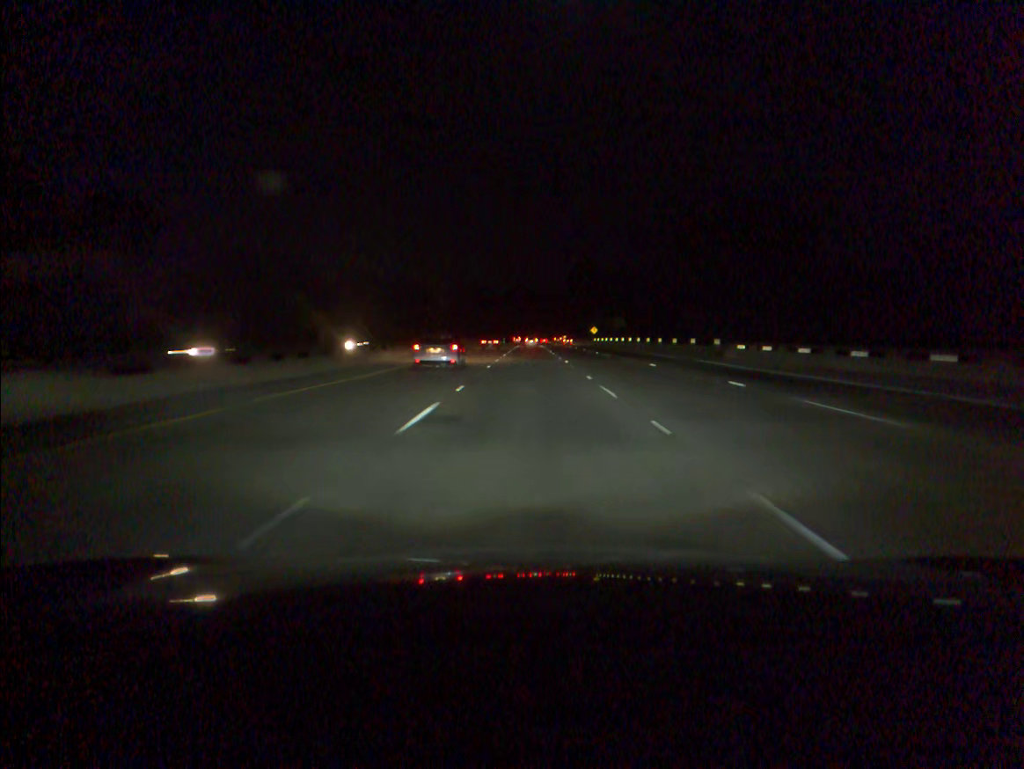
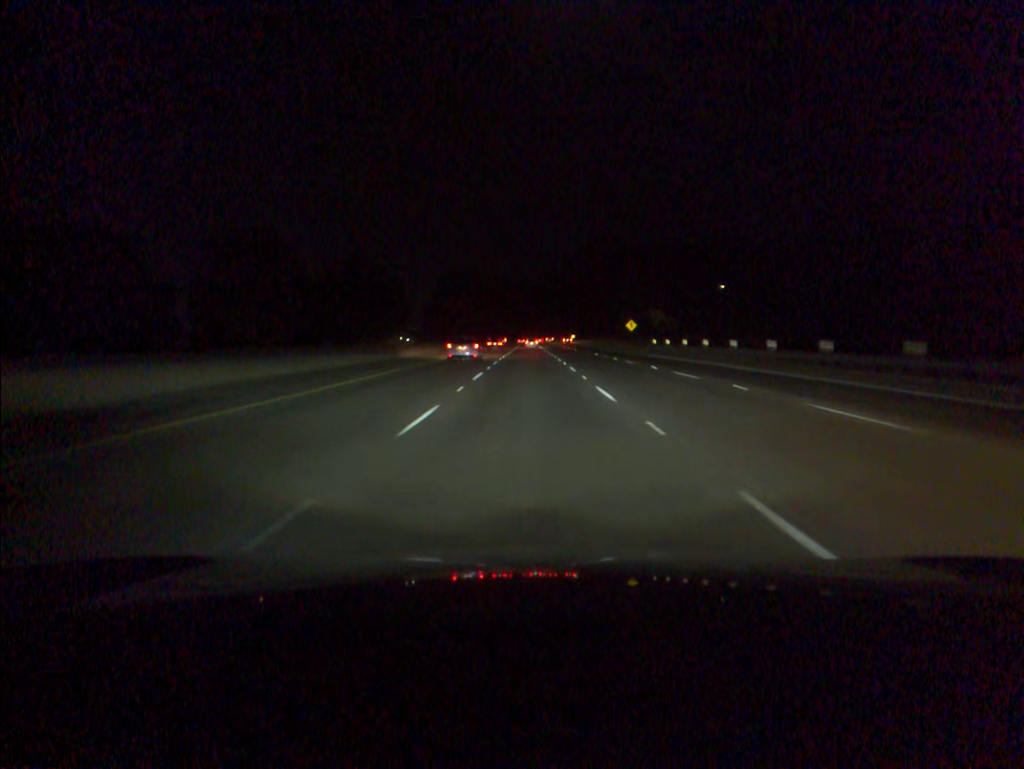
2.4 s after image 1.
(0.0, +72.8) m; 0°
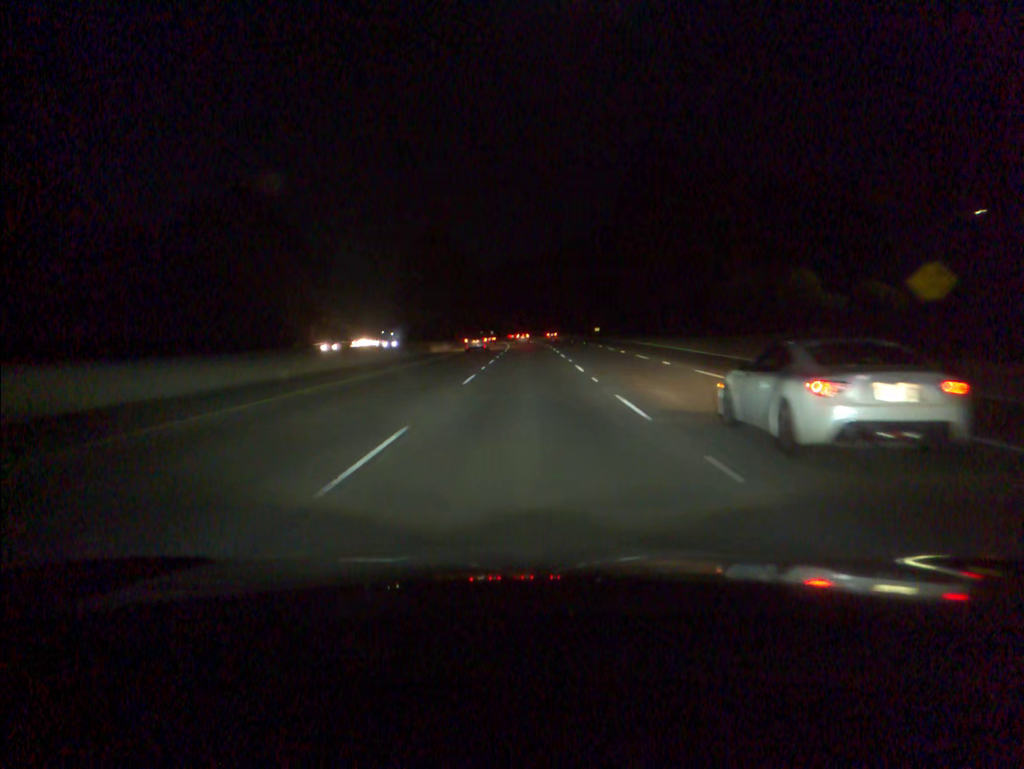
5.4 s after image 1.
(-0.1, +91.4) m; 0°
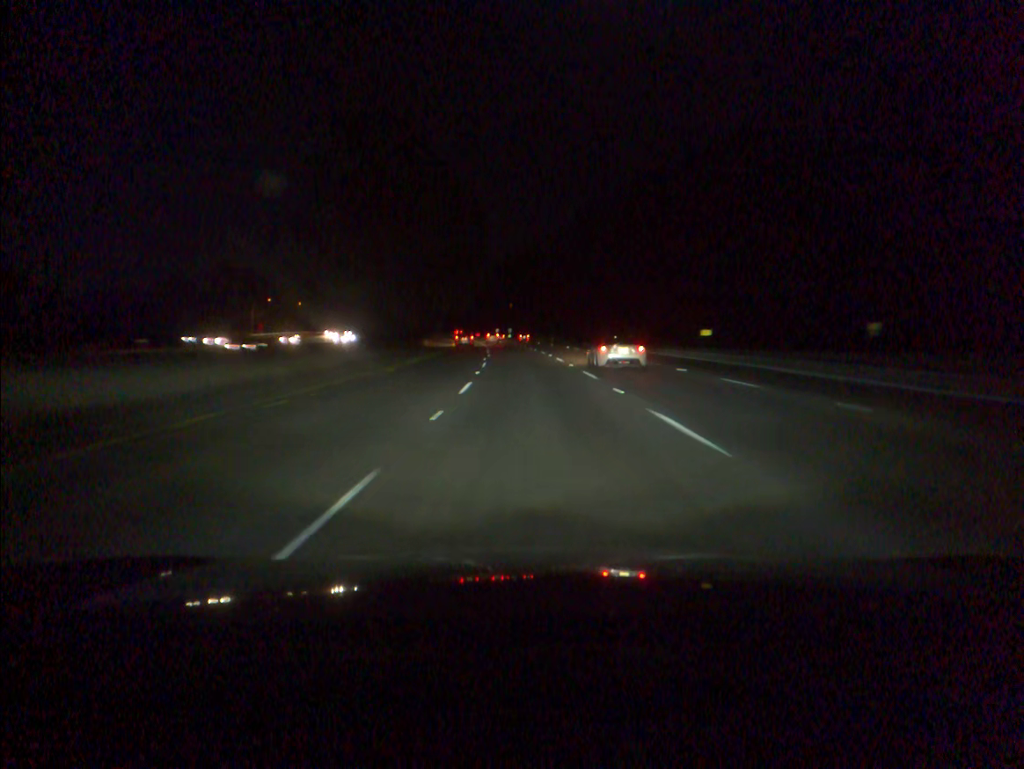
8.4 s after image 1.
(-1.0, +90.9) m; -2°
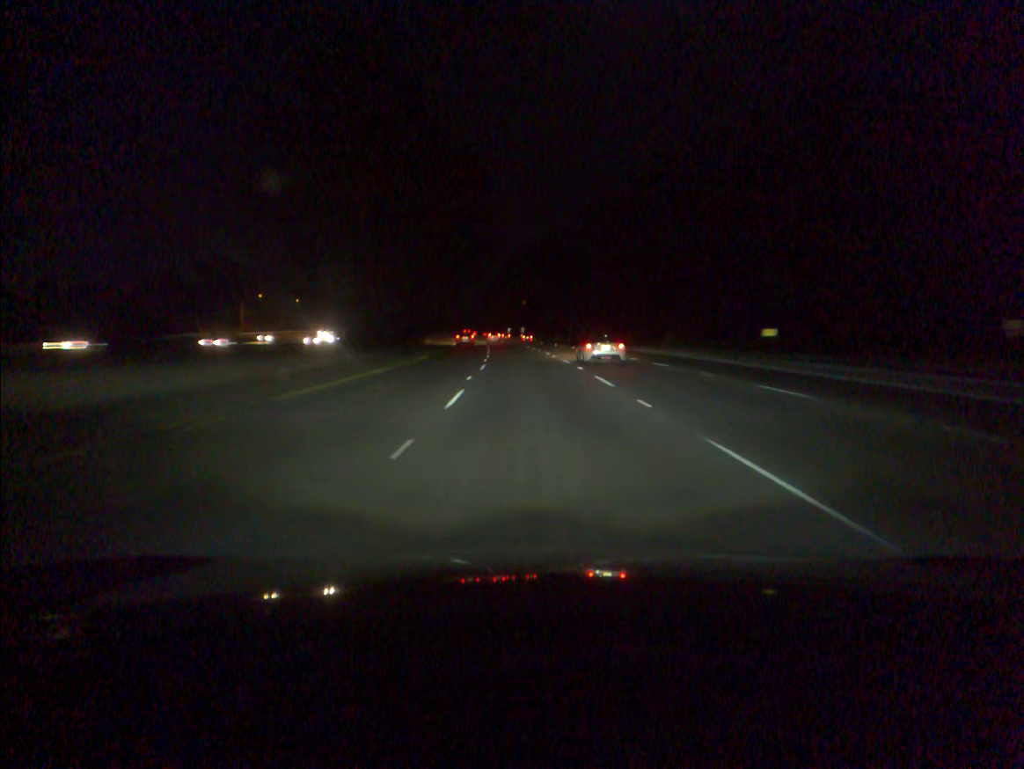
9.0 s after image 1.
(-0.2, +18.1) m; -1°
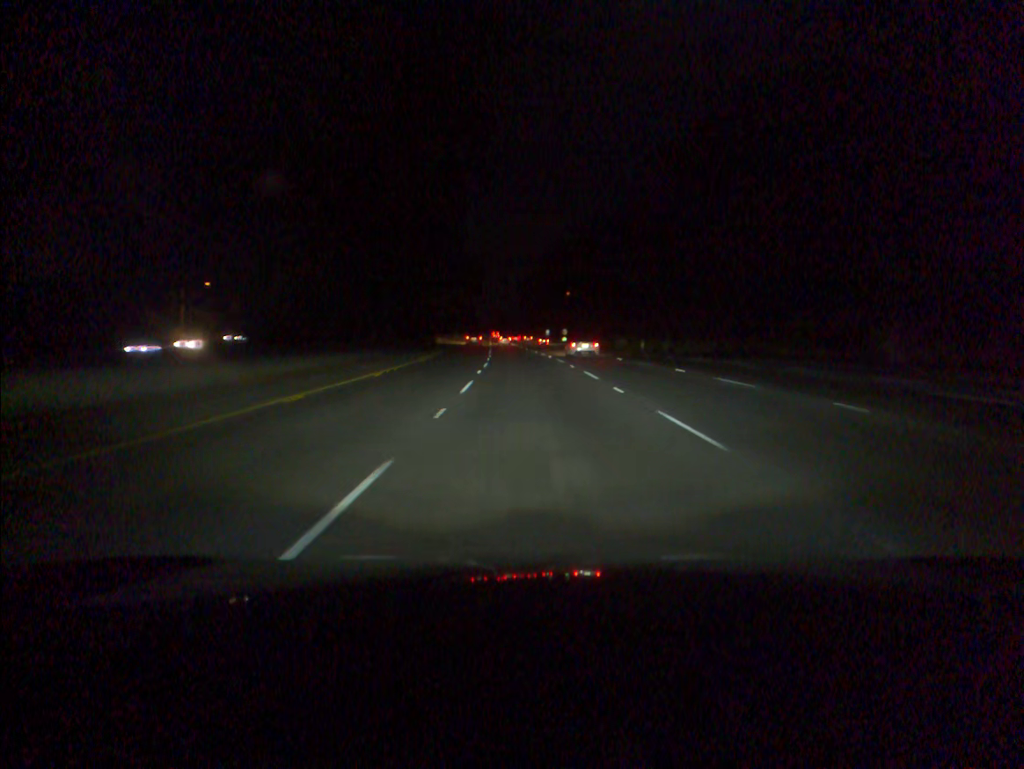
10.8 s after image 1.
(-1.3, +54.3) m; -3°
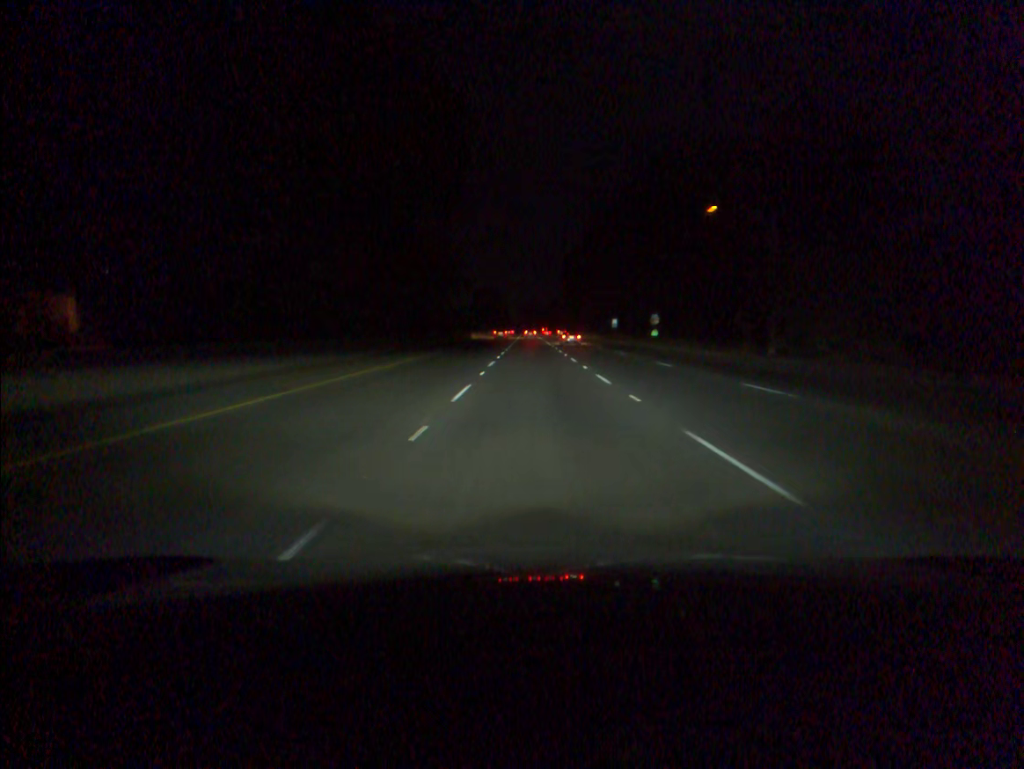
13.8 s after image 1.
(-2.9, +90.4) m; -3°
